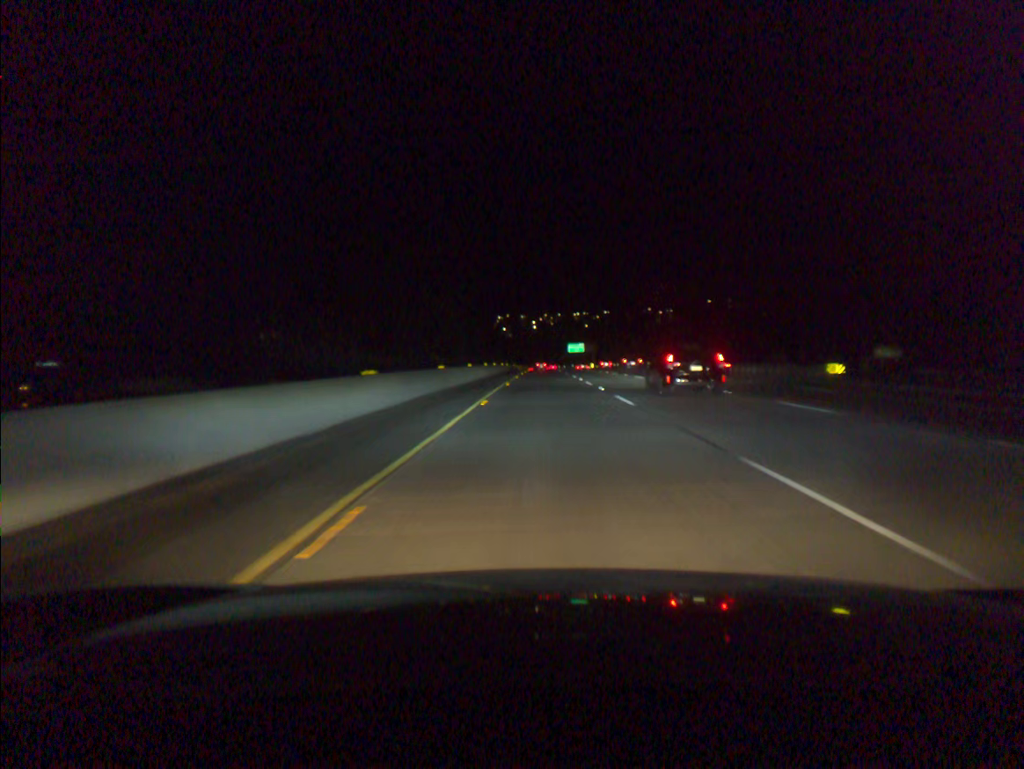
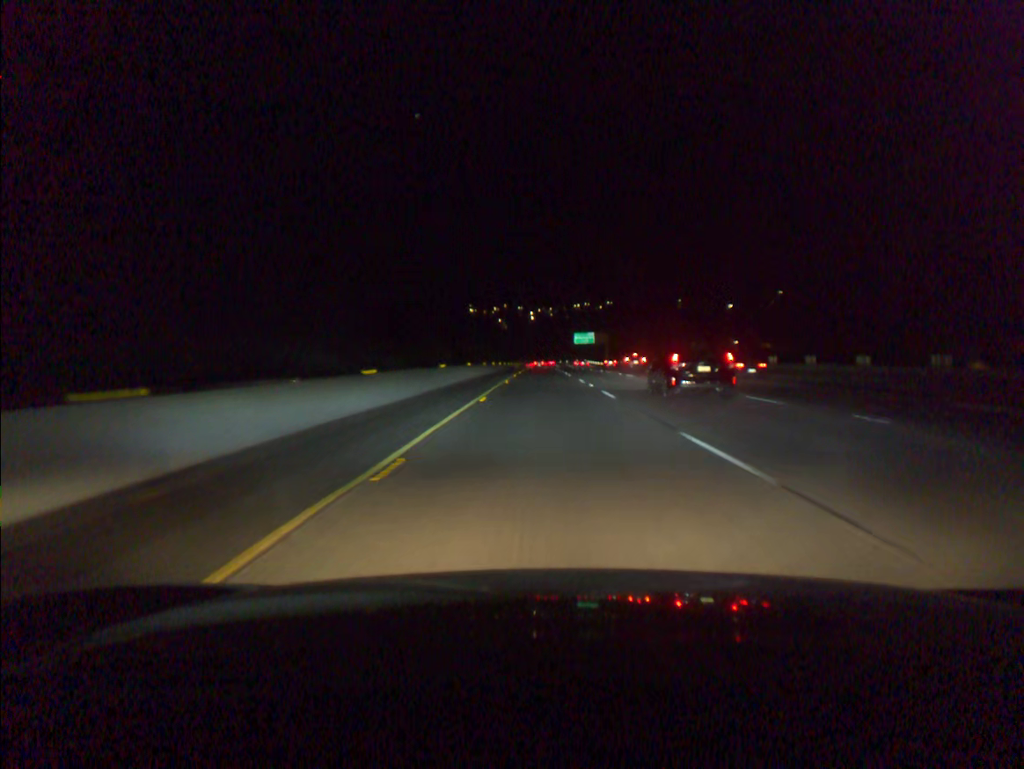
(+0.1, +55.6) m; 0°
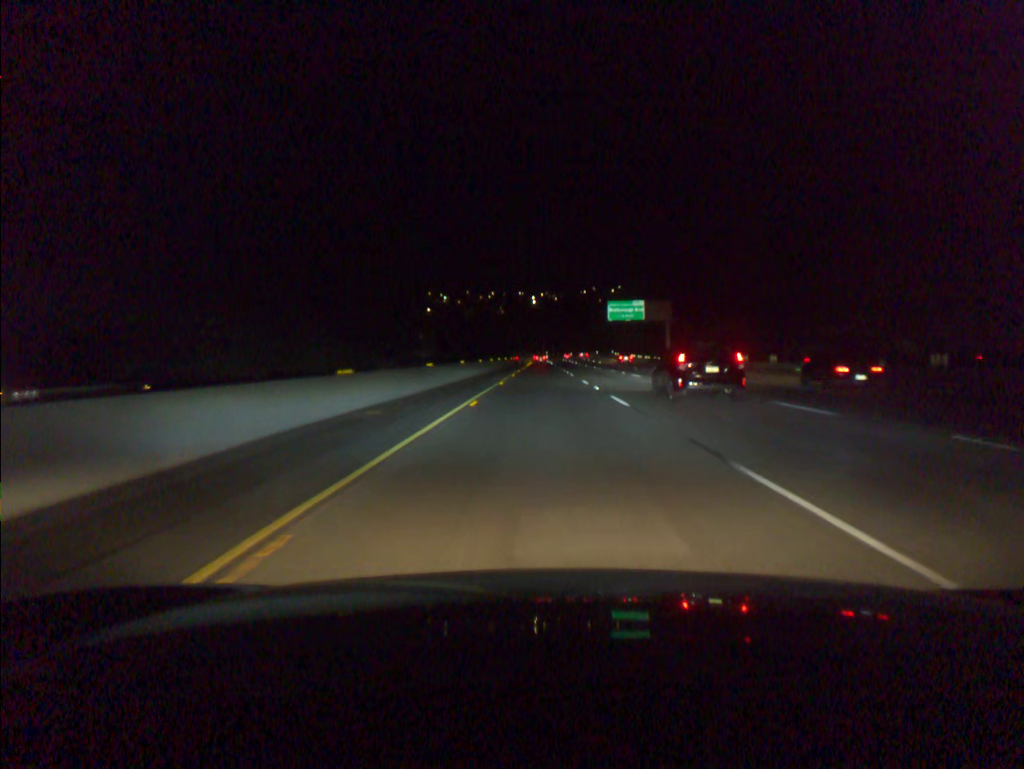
(-0.2, +91.2) m; 0°
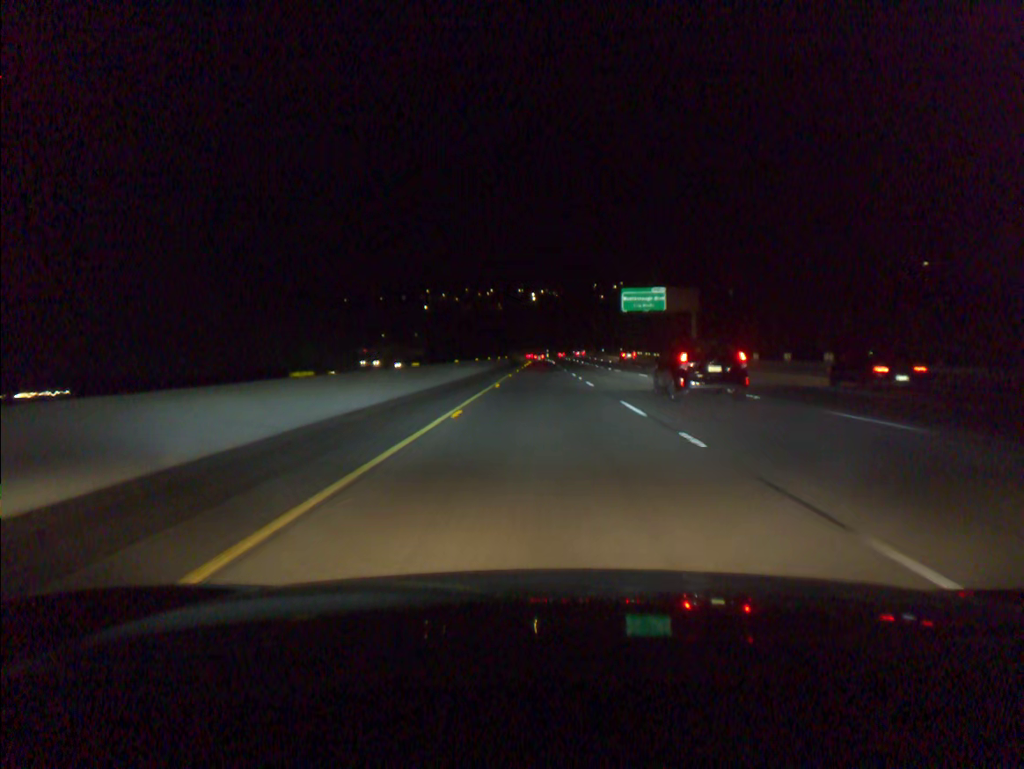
(0.0, +18.1) m; 0°
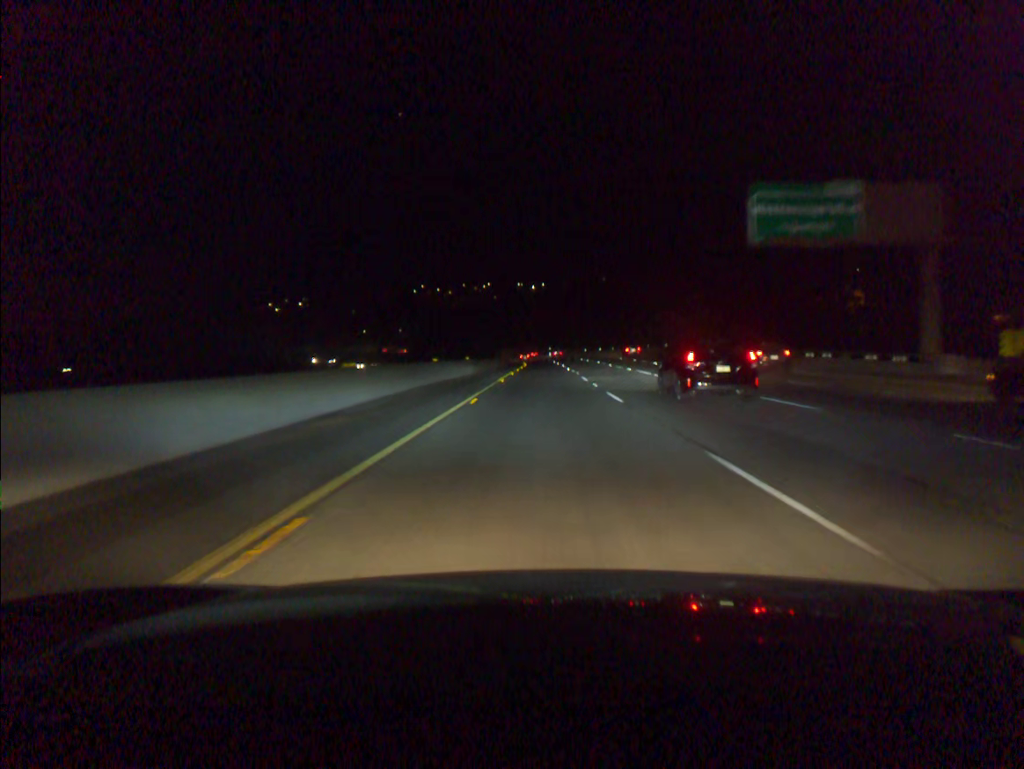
(0.0, +54.2) m; 0°
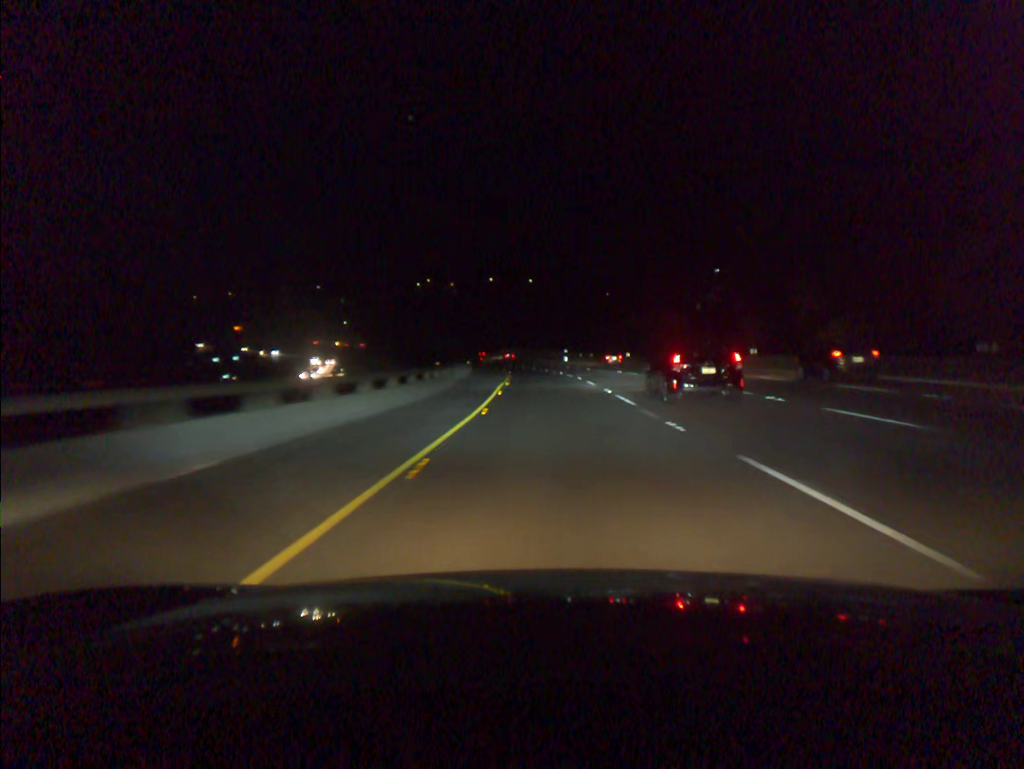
(-0.2, +71.1) m; -1°
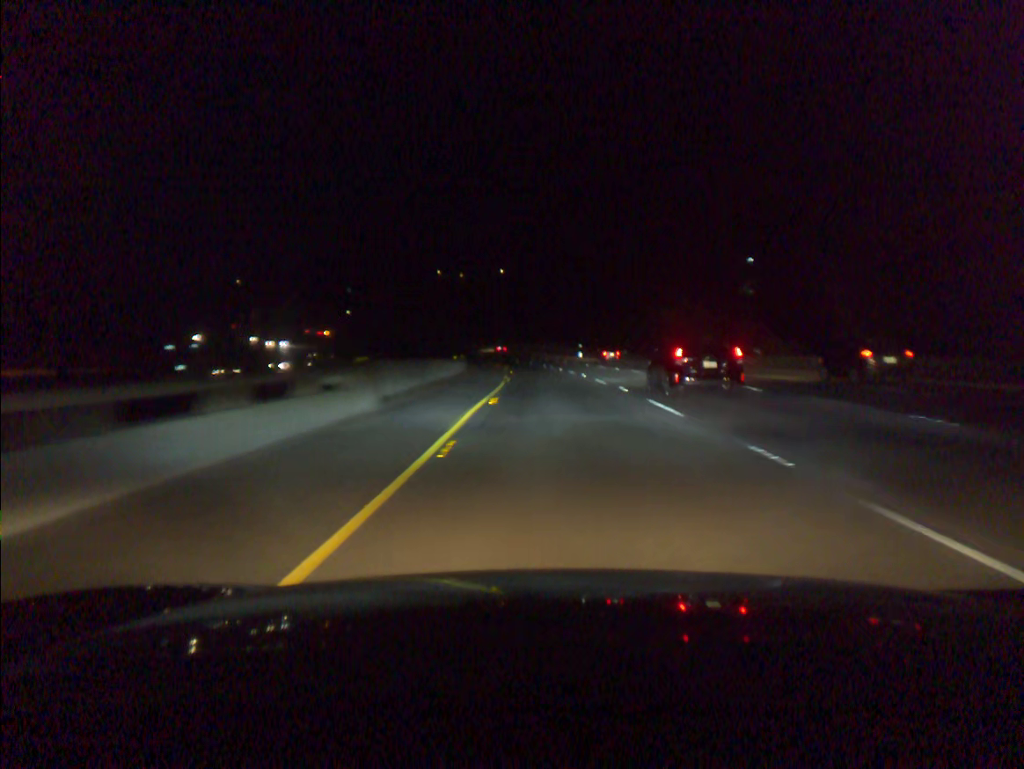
(-0.1, +17.5) m; -1°
